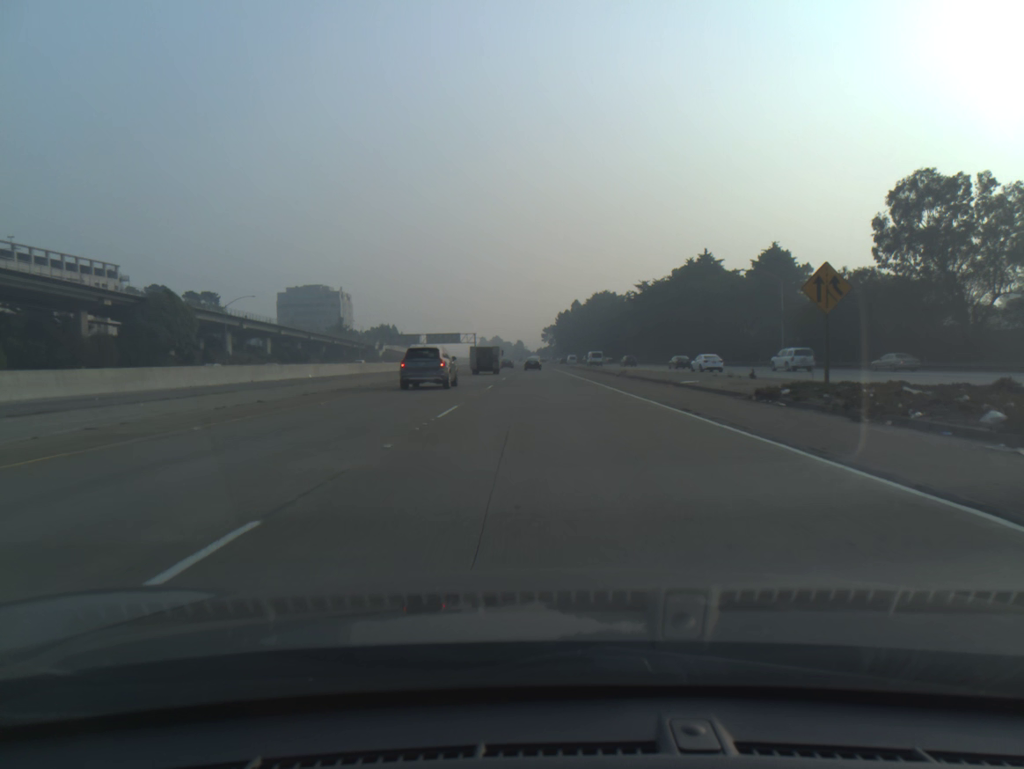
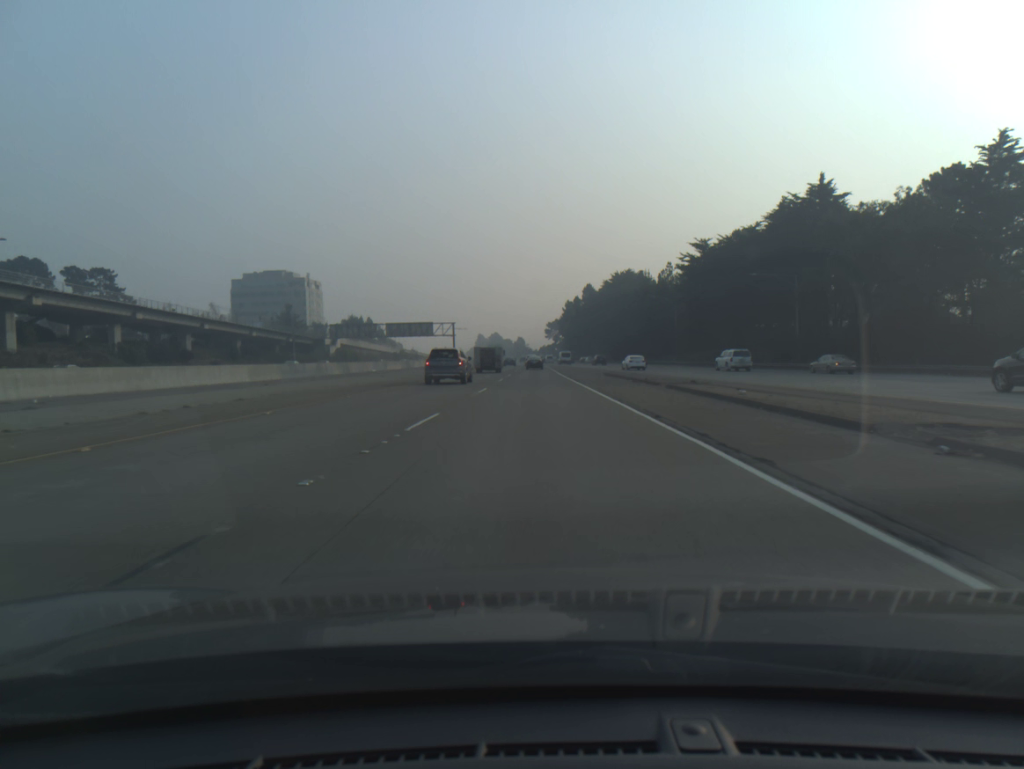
(-0.1, +61.9) m; 0°
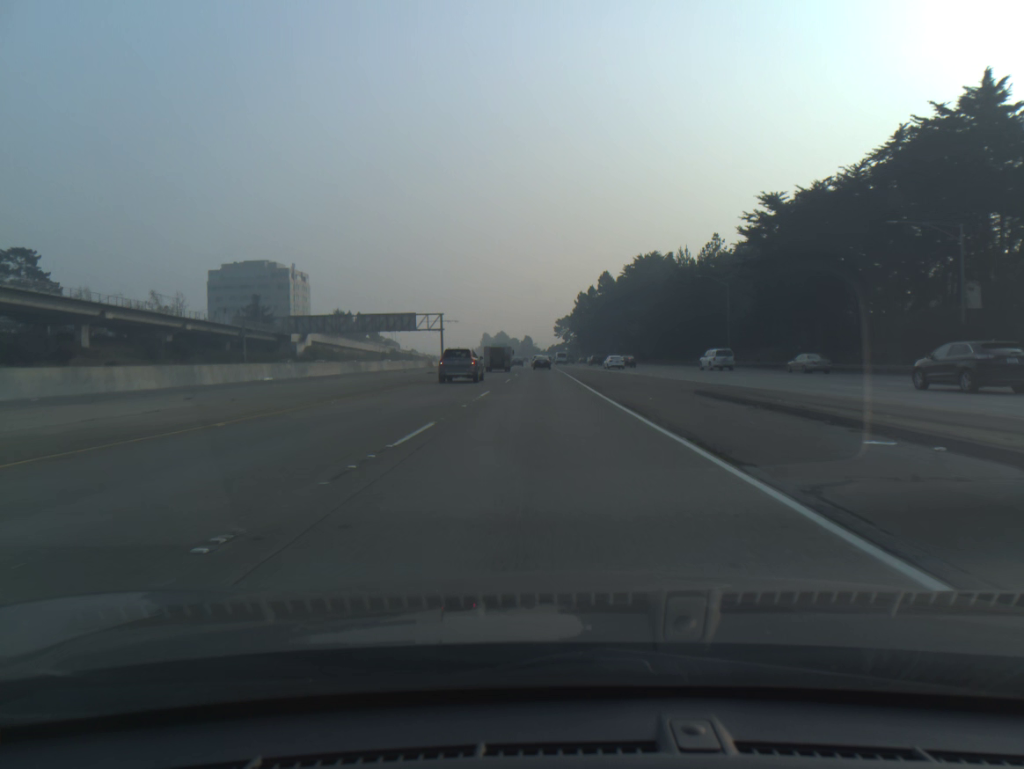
(-0.1, +31.8) m; -1°
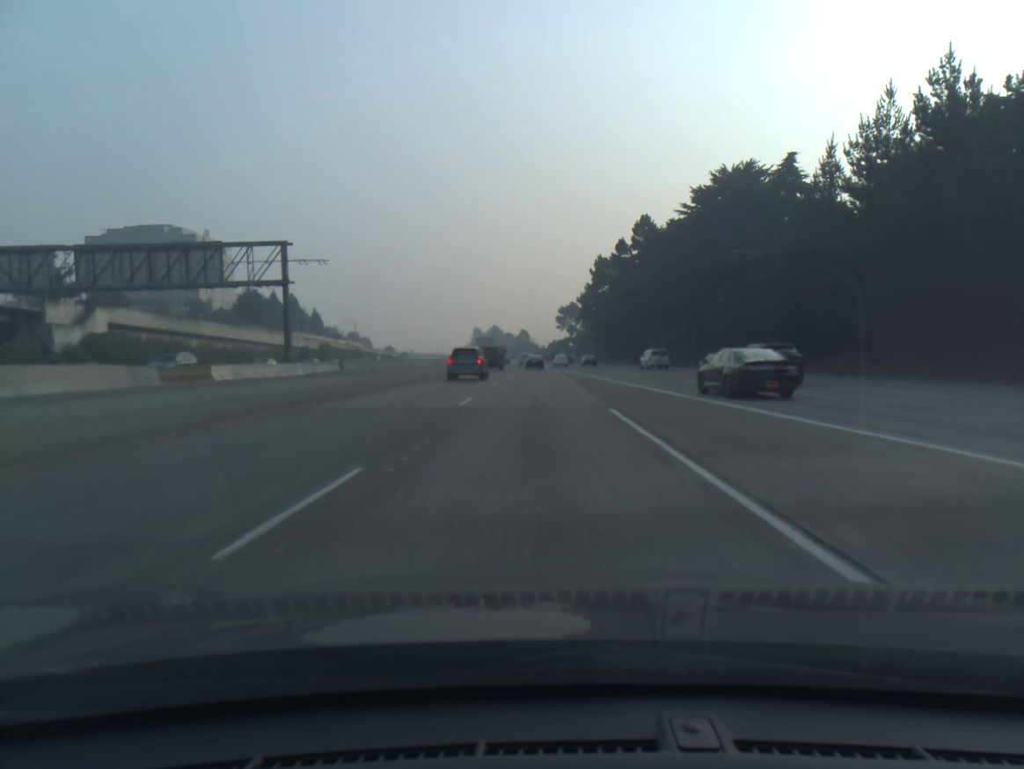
(-0.1, +80.5) m; 0°
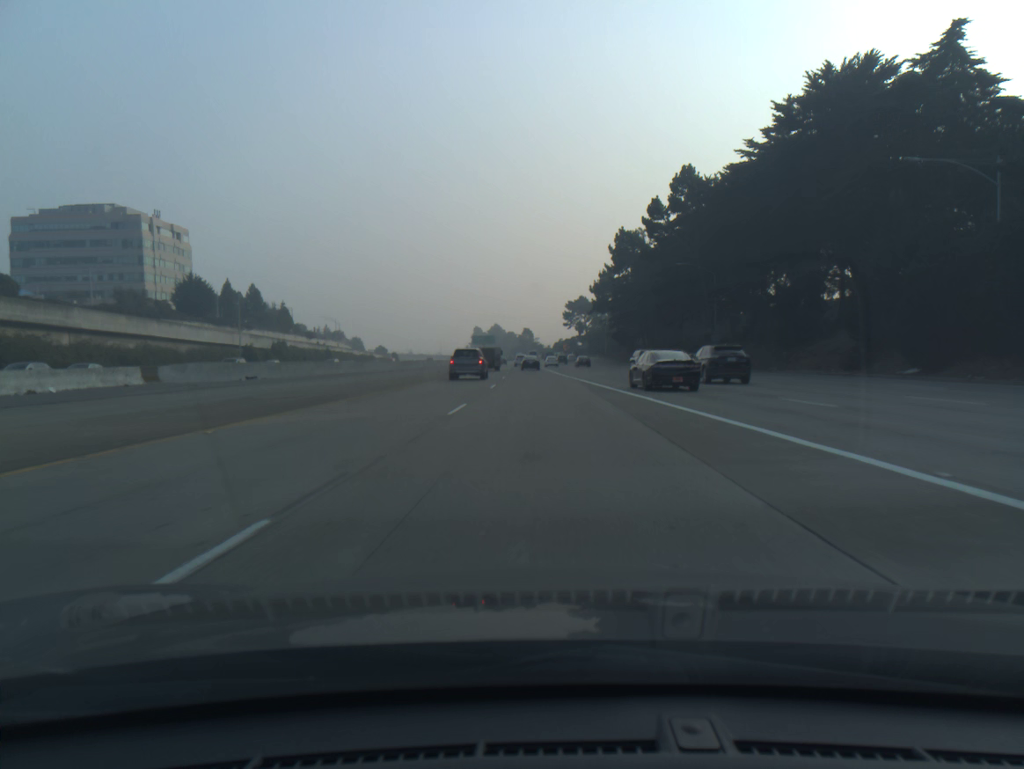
(-0.1, +32.5) m; 0°
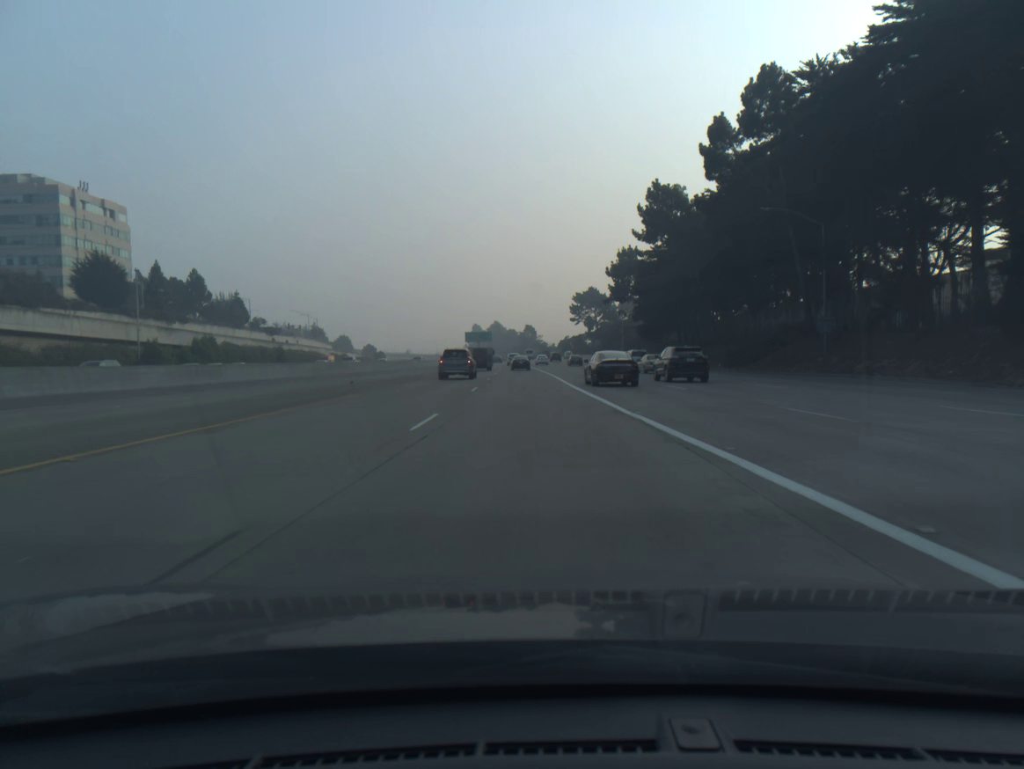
(0.0, +32.6) m; 0°
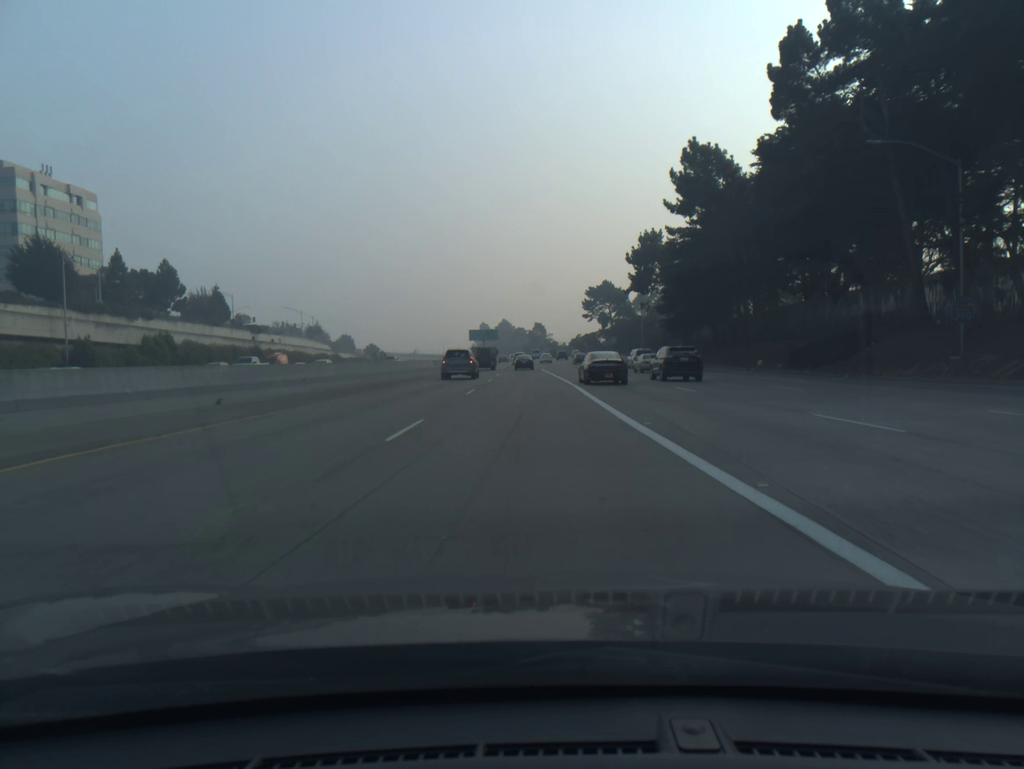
(-0.1, +16.4) m; -1°
